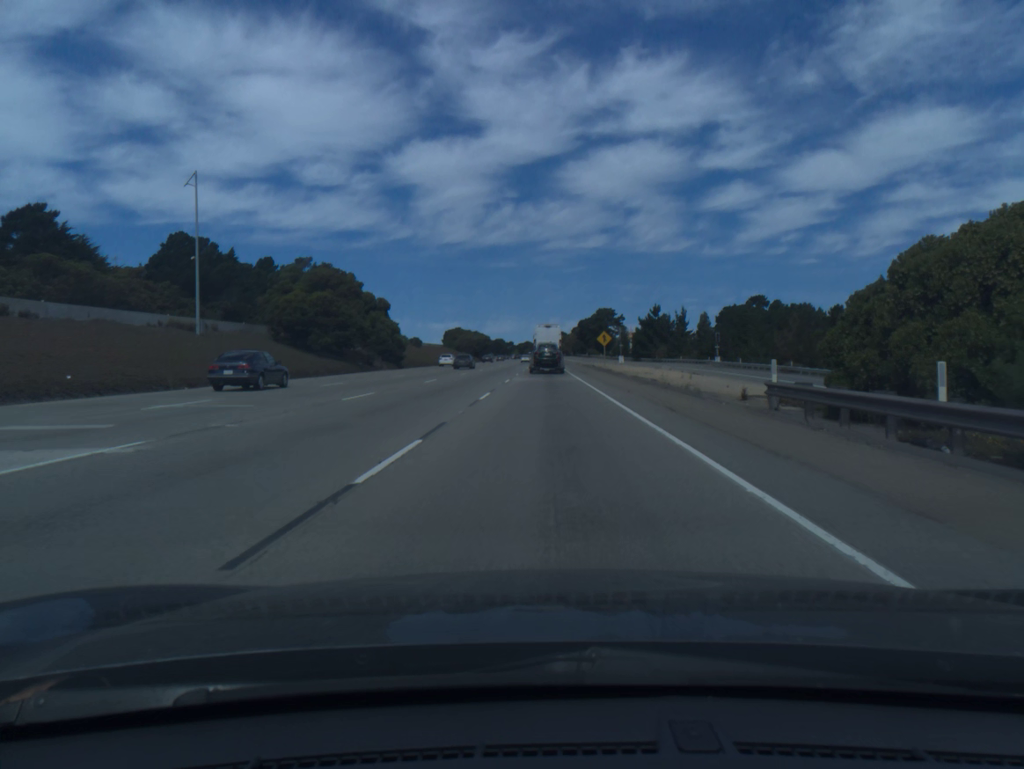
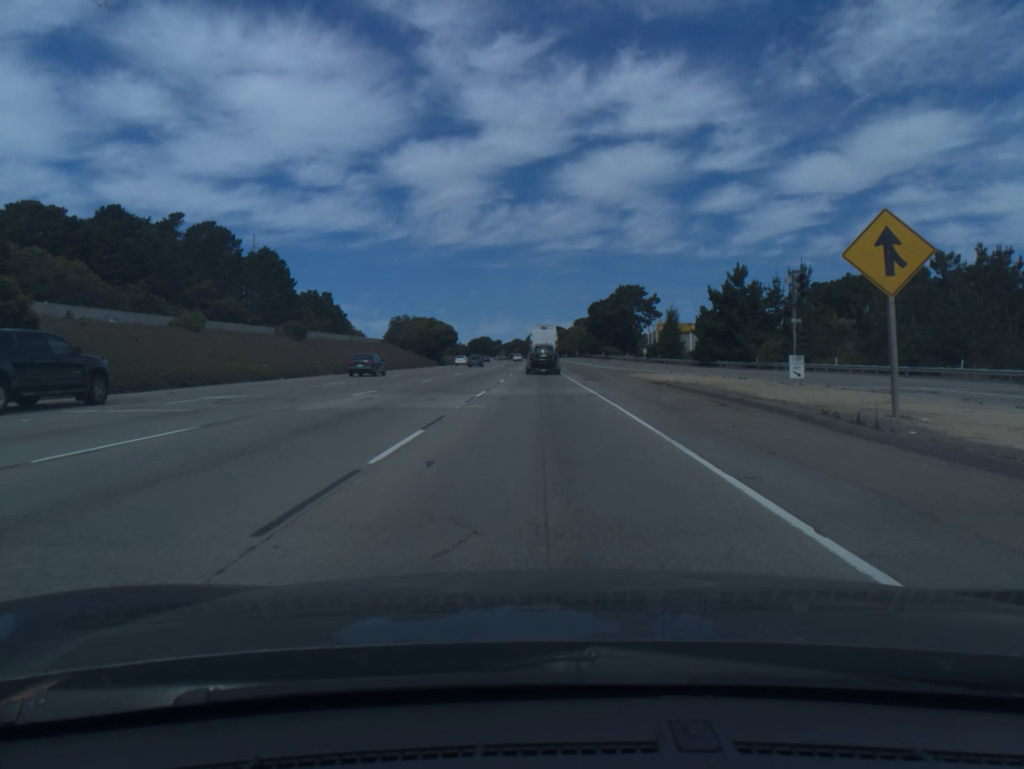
(+0.3, +71.6) m; +1°
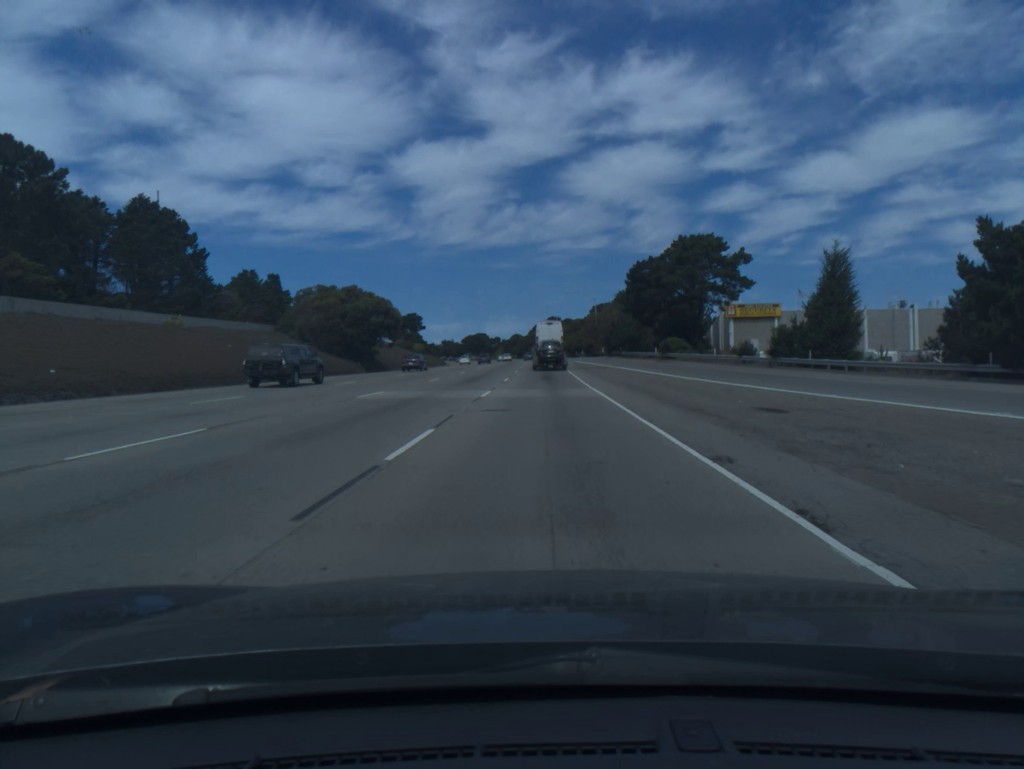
(-0.2, +57.8) m; 0°
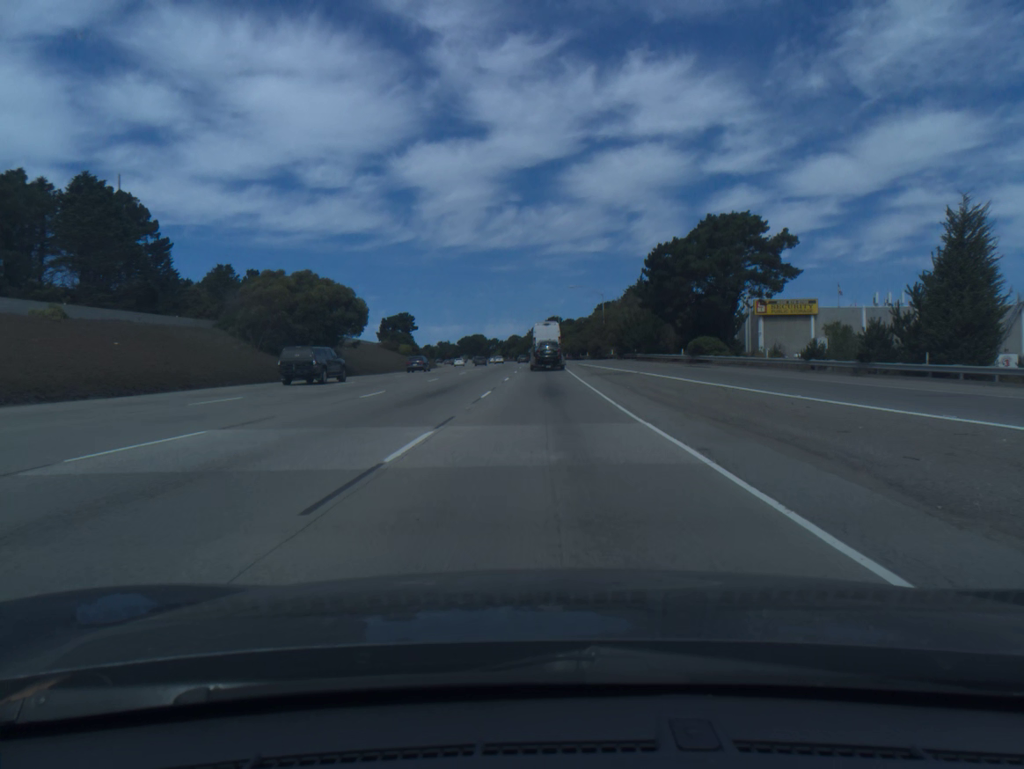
(0.0, +14.5) m; 0°
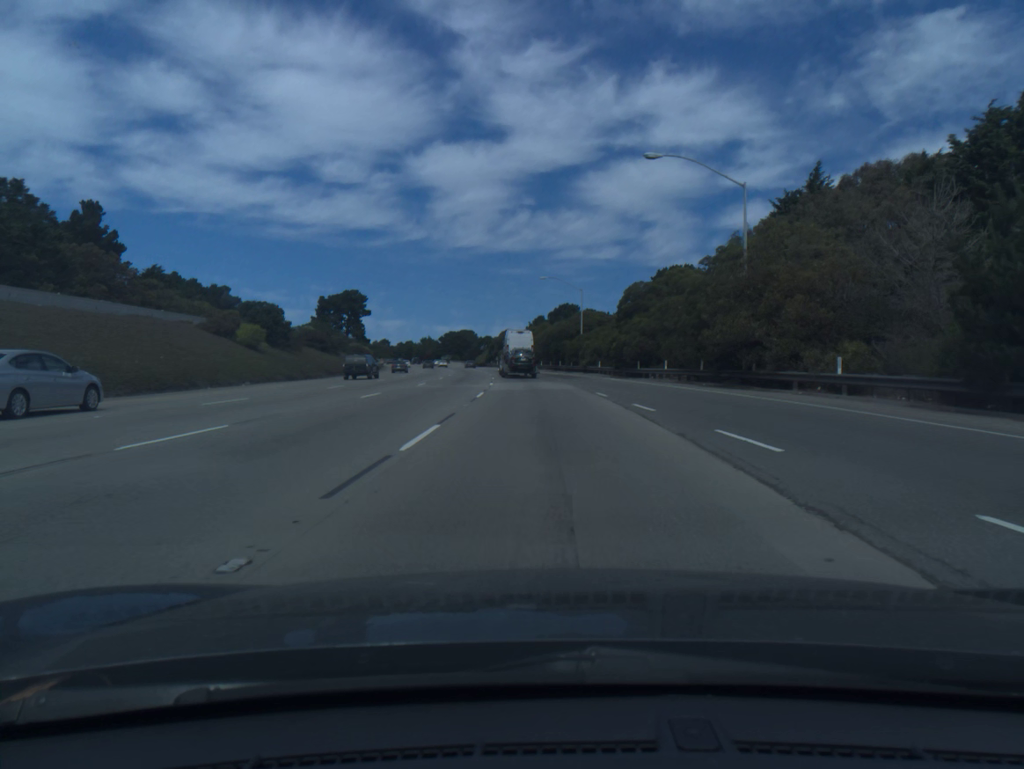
(-0.1, +72.4) m; 0°
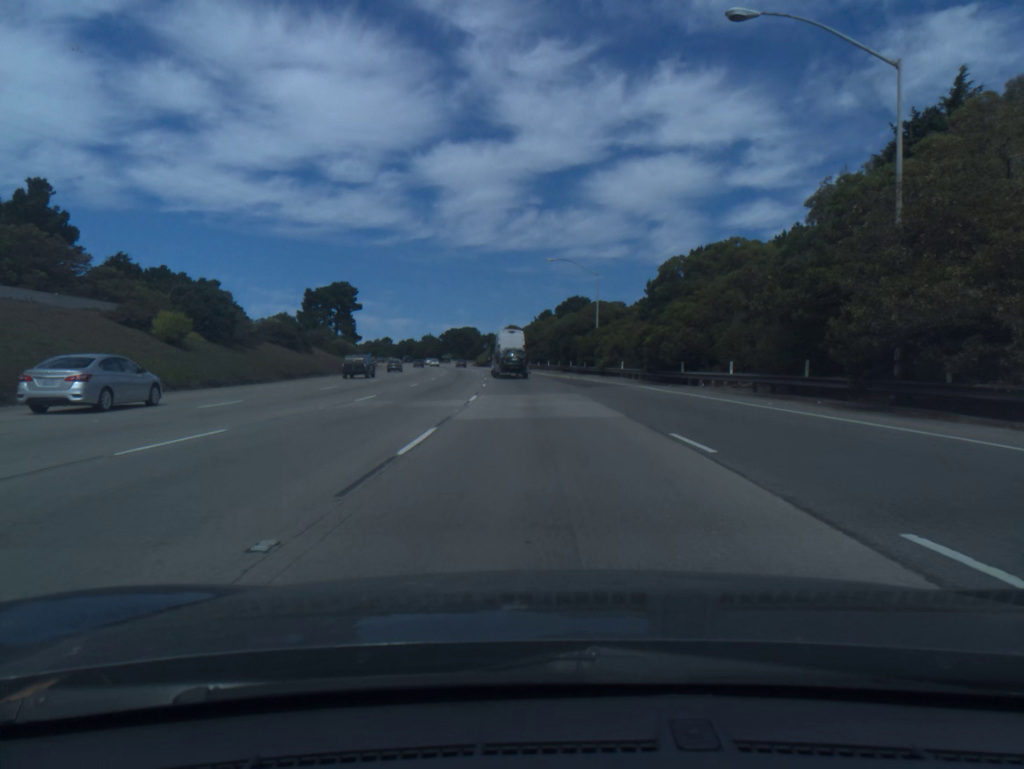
(0.0, +14.4) m; 0°
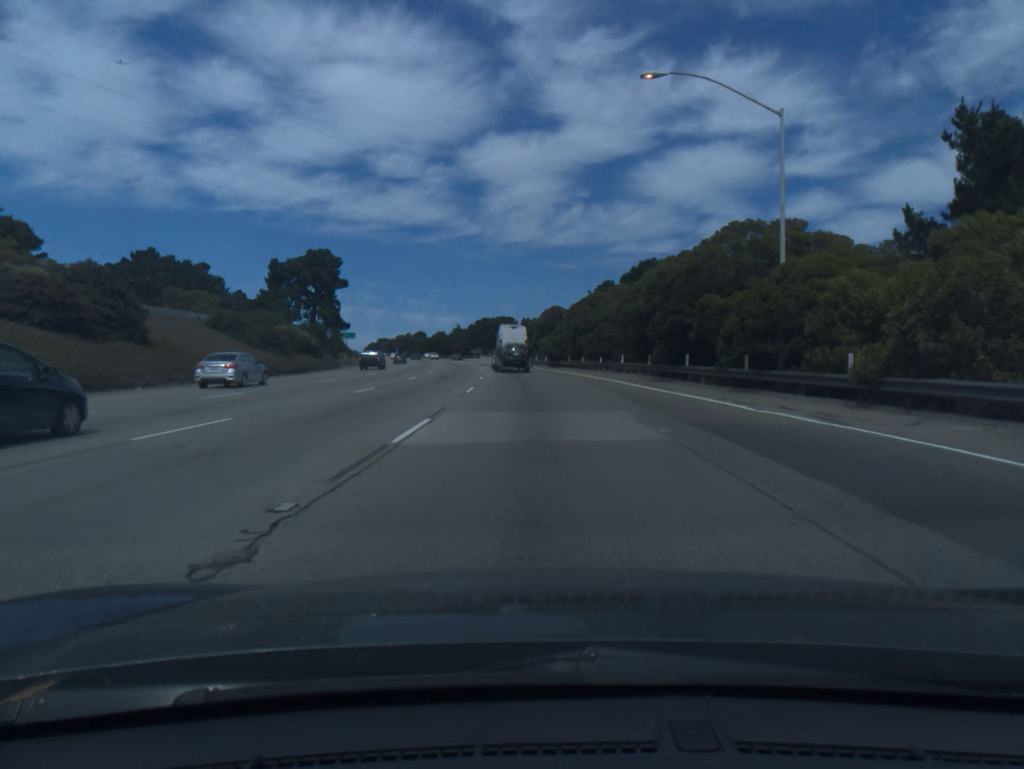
(-1.1, +43.5) m; -3°
